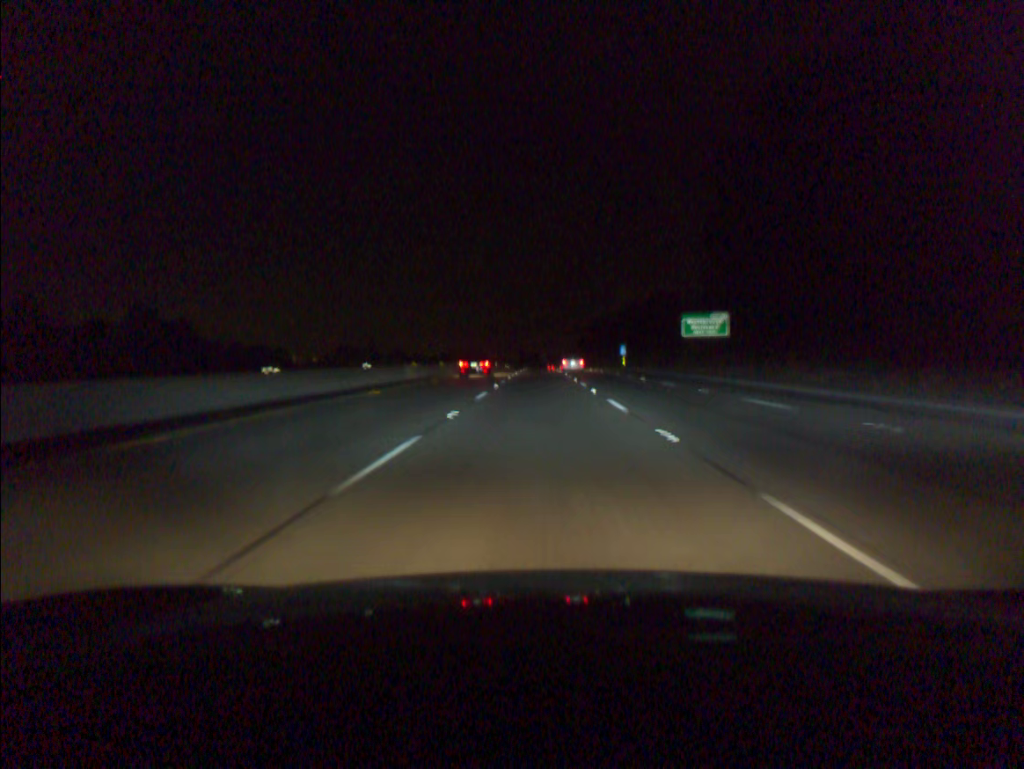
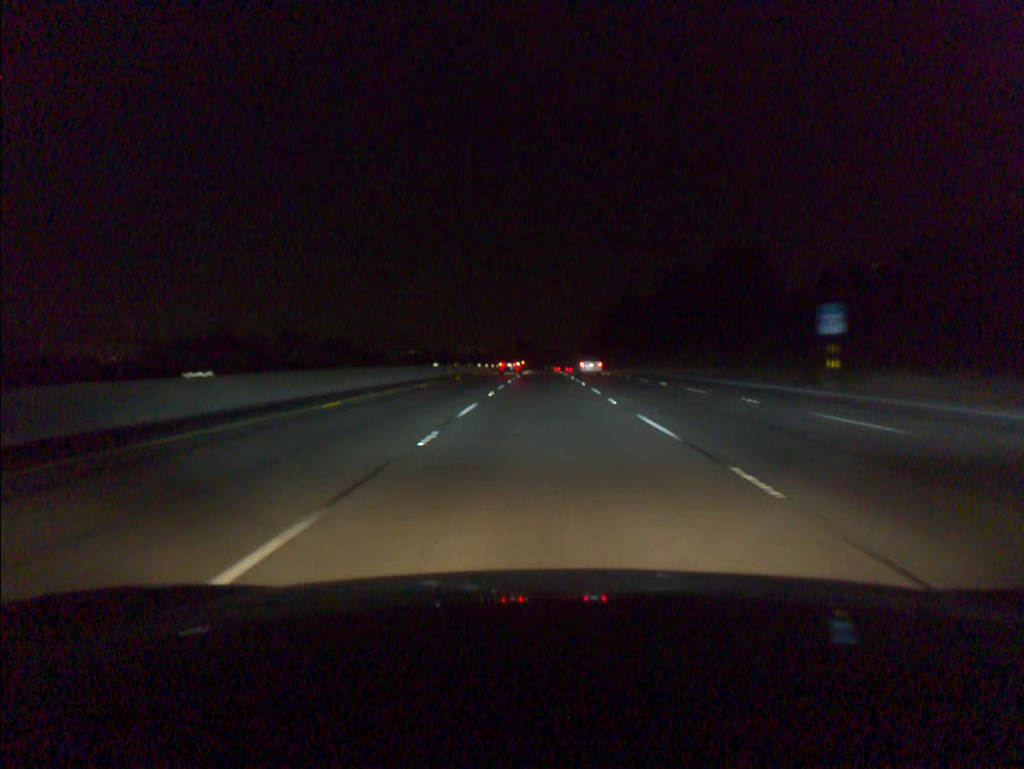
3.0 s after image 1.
(-0.2, +93.3) m; 0°
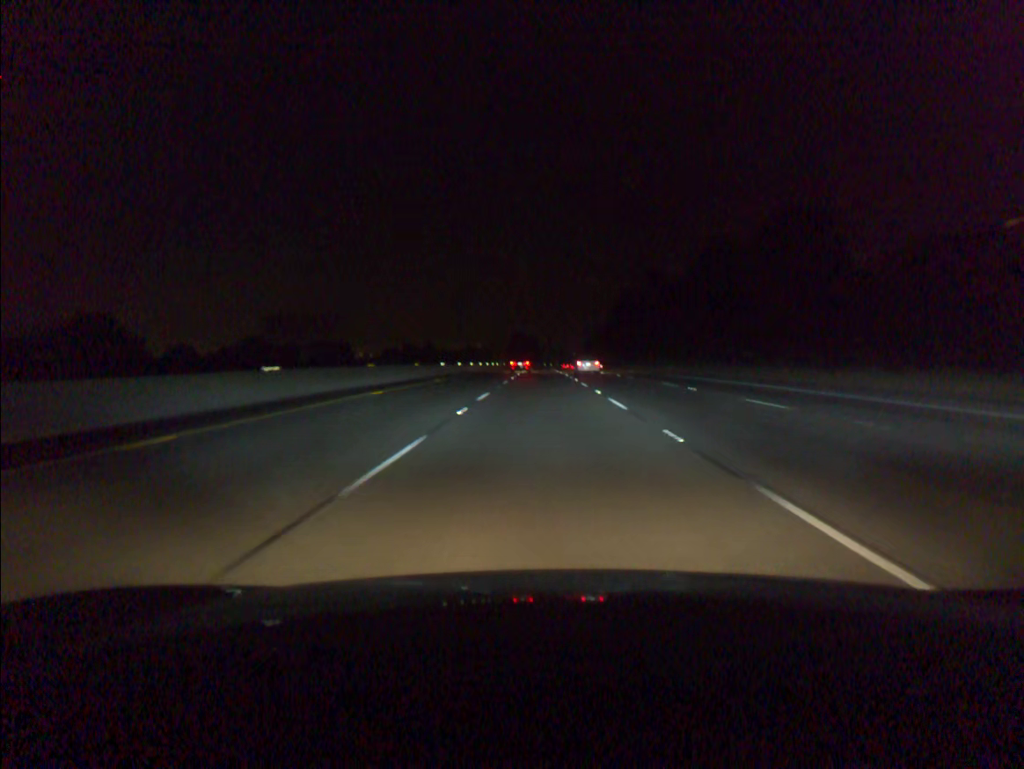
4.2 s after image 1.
(+0.1, +38.2) m; 0°
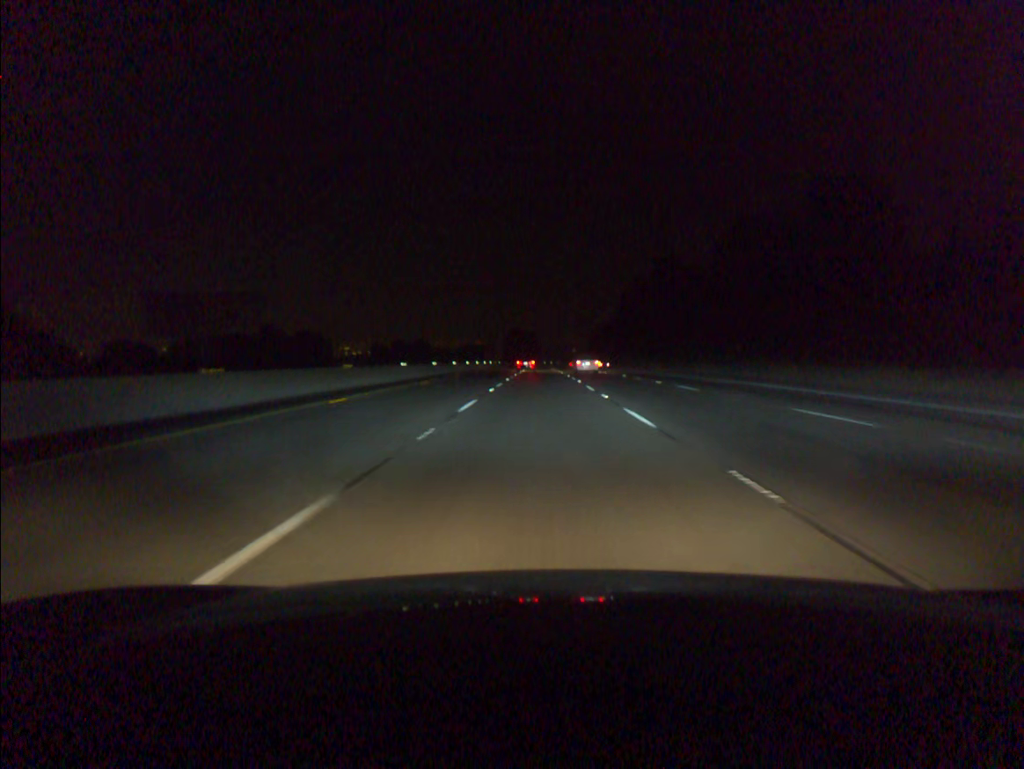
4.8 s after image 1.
(0.0, +19.3) m; 0°
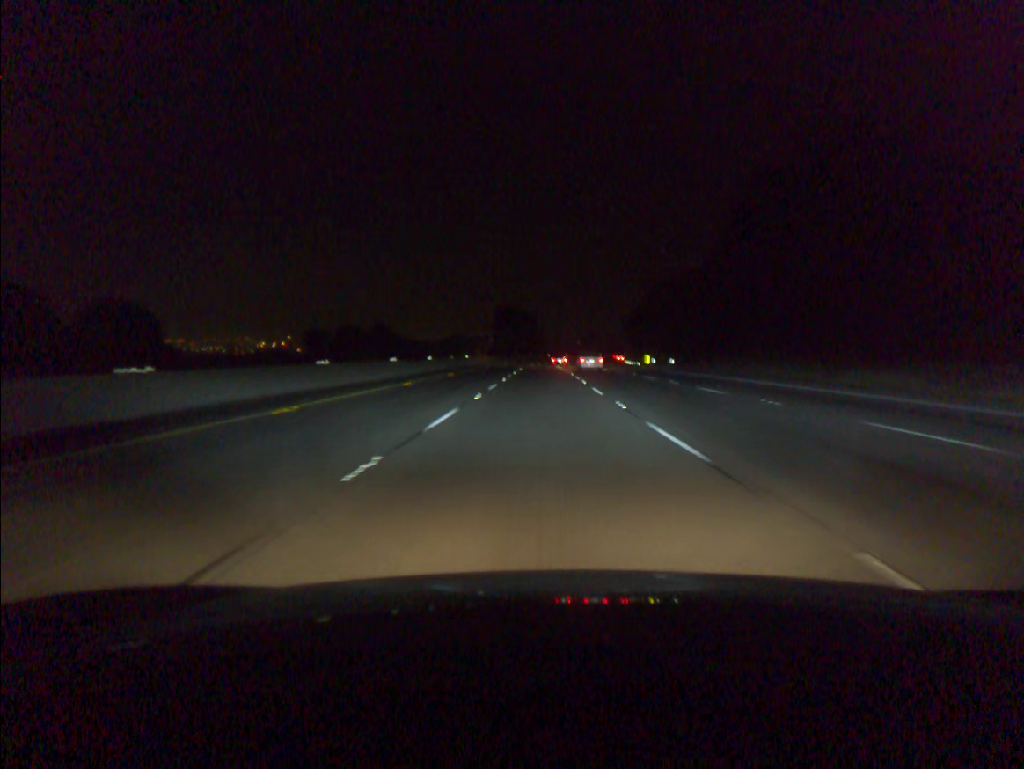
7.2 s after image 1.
(-0.1, +77.1) m; 0°
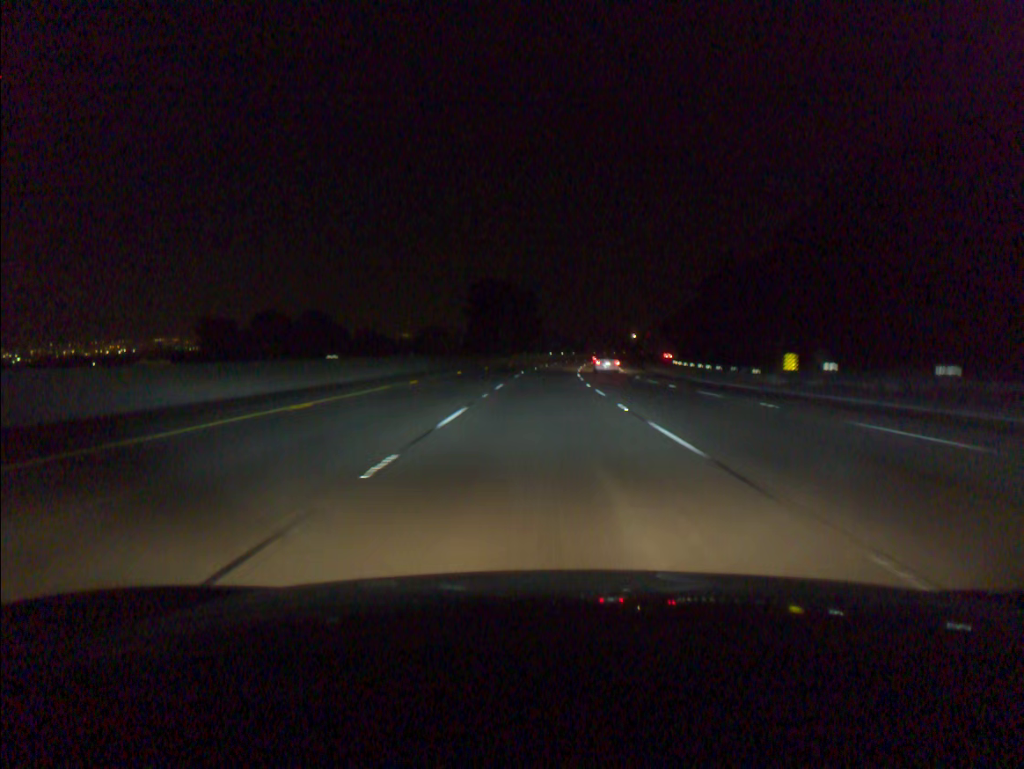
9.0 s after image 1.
(0.0, +57.8) m; 0°
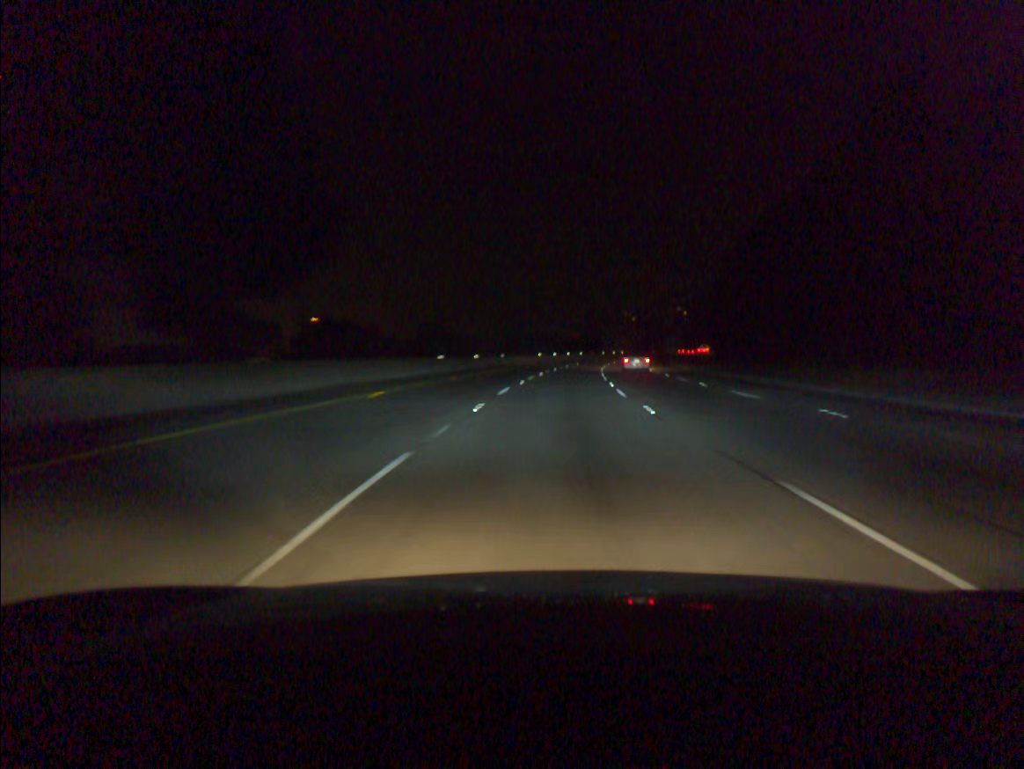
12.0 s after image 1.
(+3.3, +96.4) m; +5°
